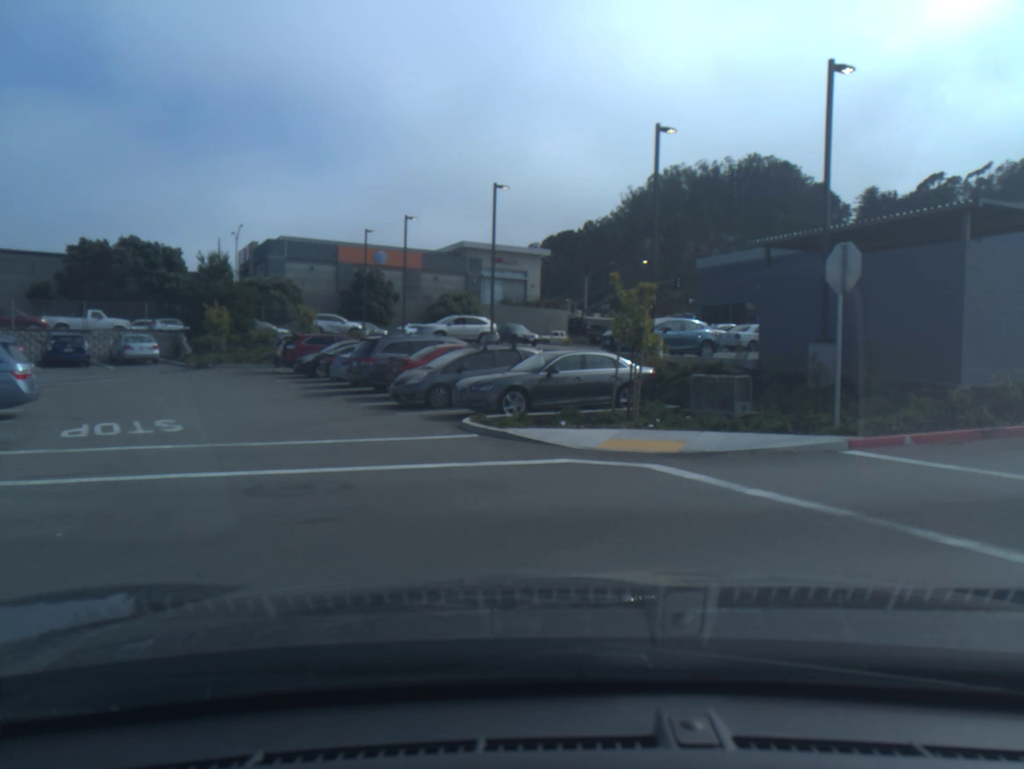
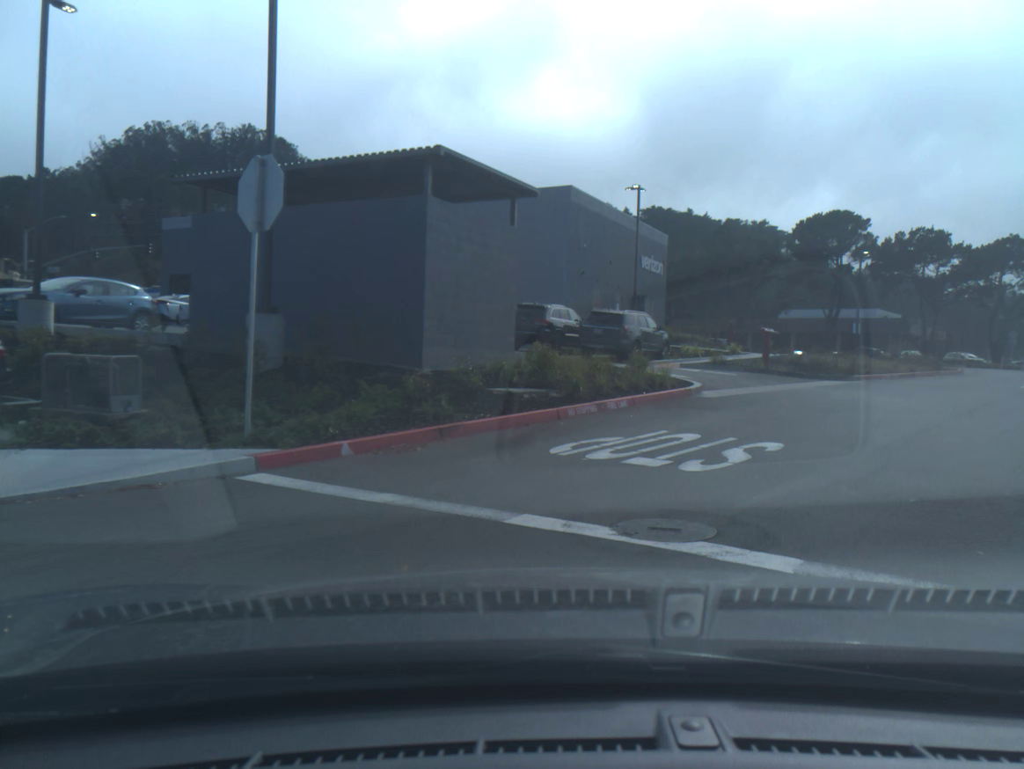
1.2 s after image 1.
(+1.5, +4.2) m; +39°
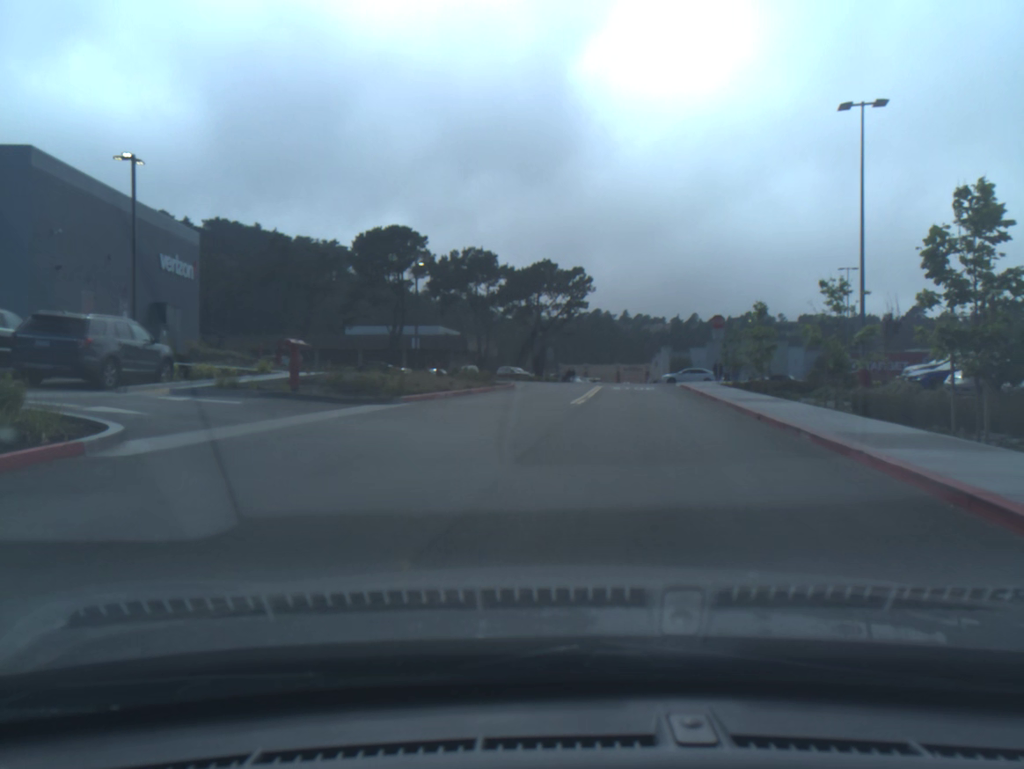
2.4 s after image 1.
(+1.5, +5.9) m; +21°
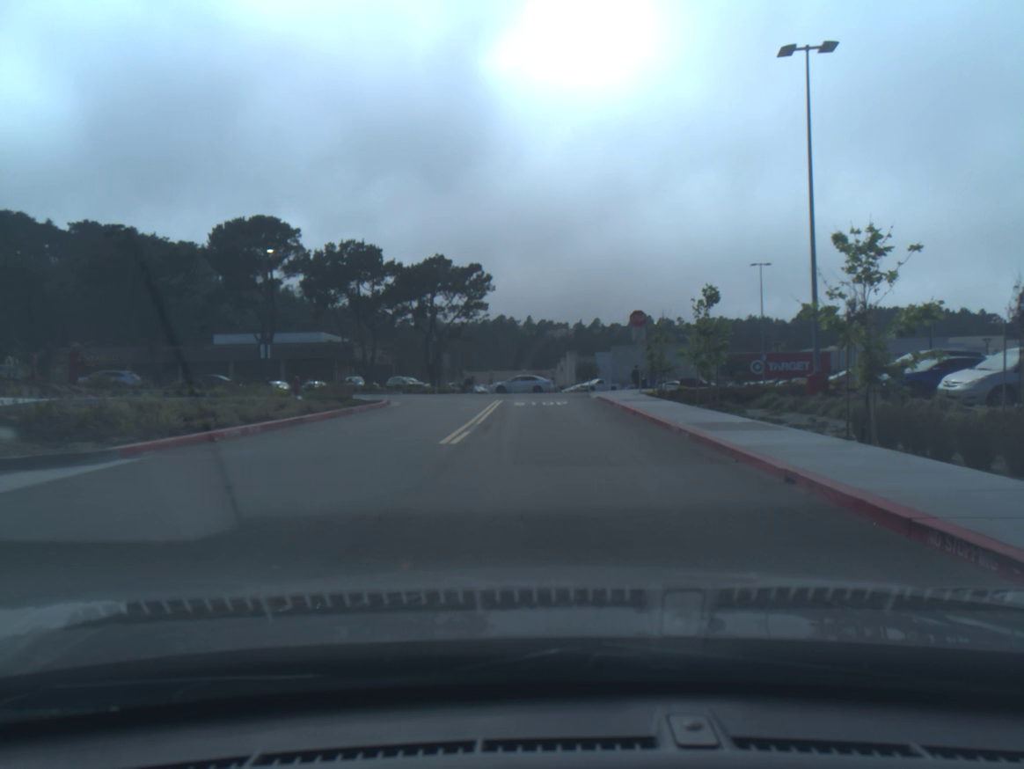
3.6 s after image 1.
(+0.4, +8.0) m; +4°
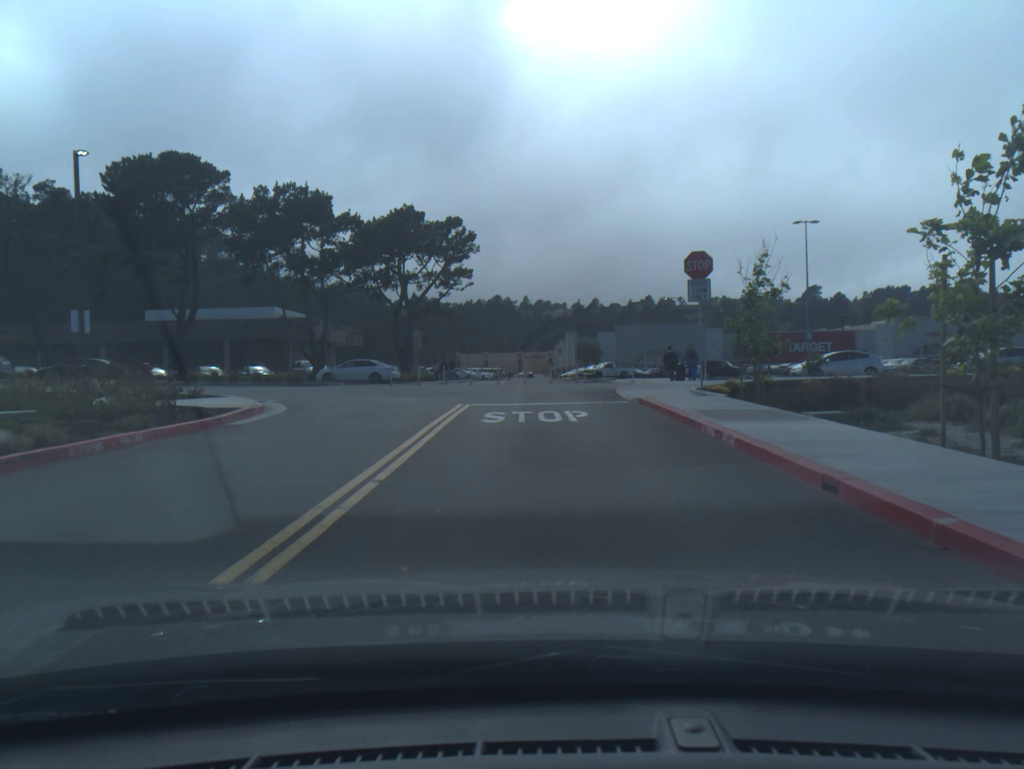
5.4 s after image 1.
(-0.1, +13.8) m; 0°
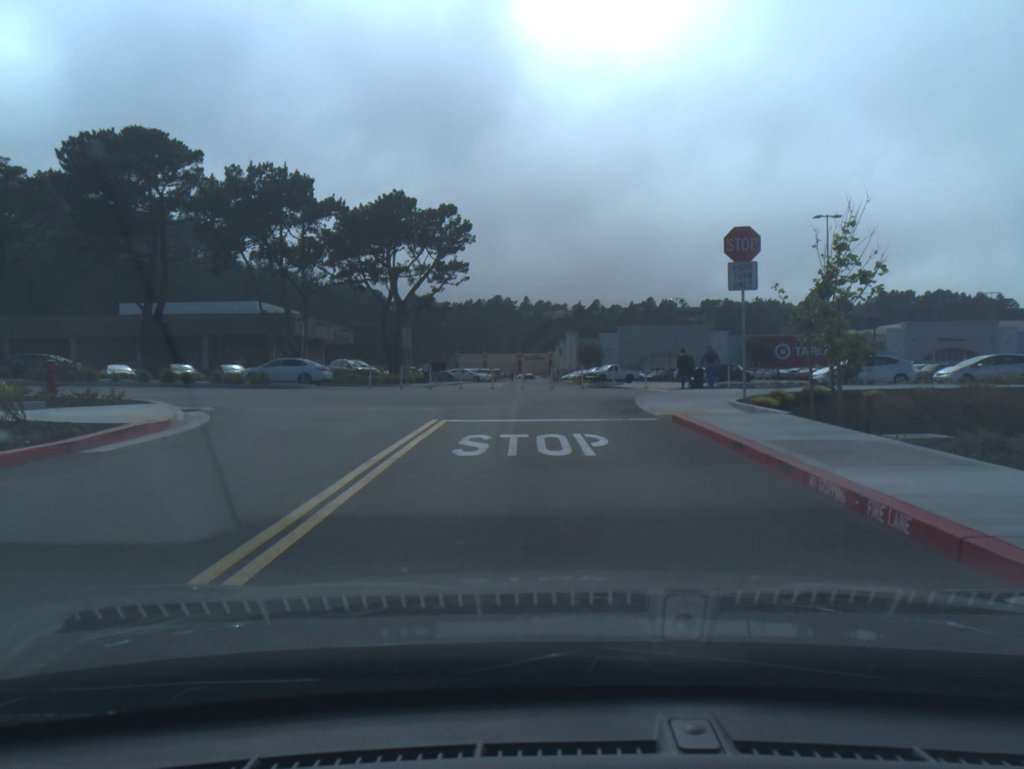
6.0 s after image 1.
(0.0, +4.5) m; 0°
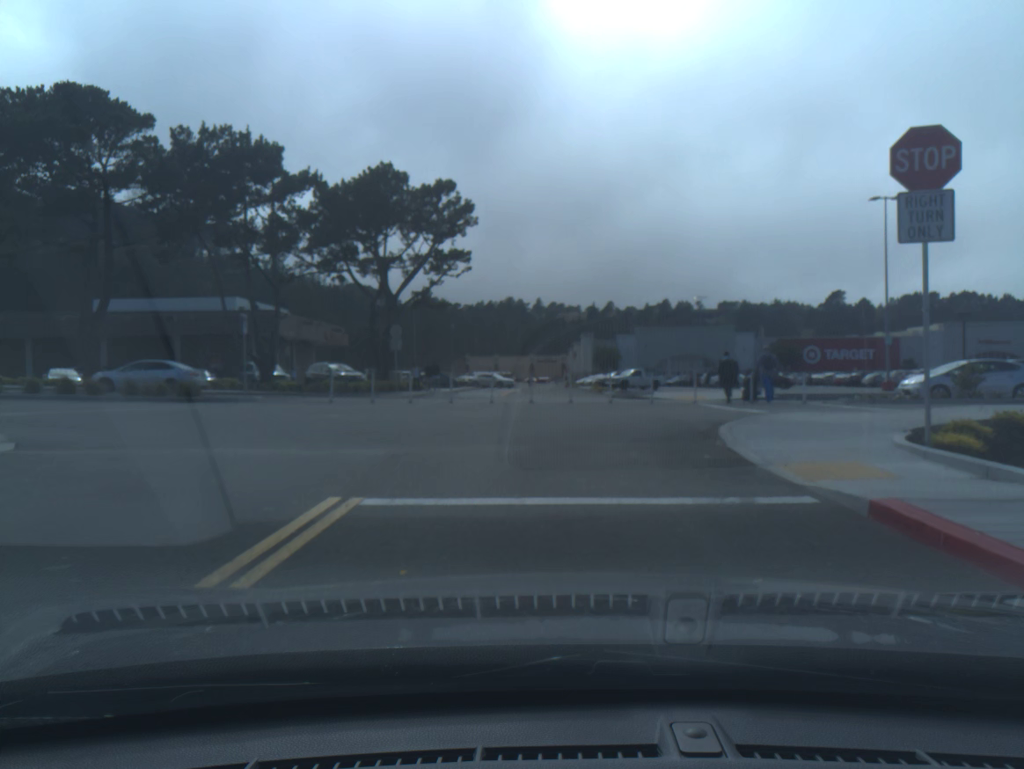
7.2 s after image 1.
(0.0, +7.6) m; -1°
